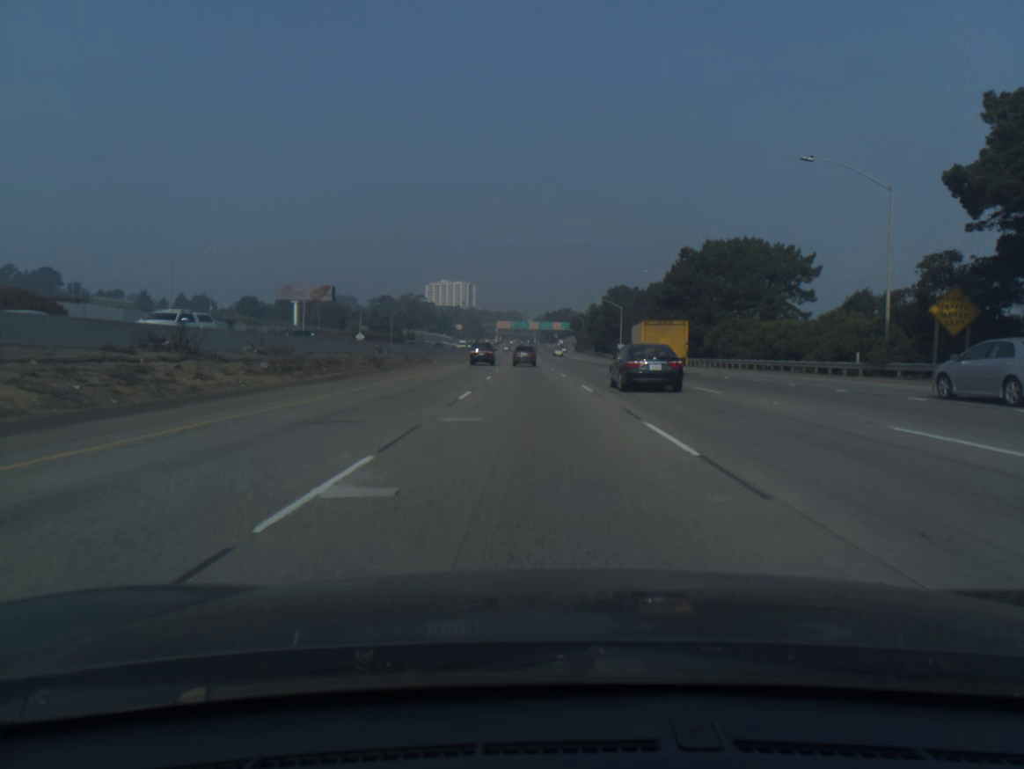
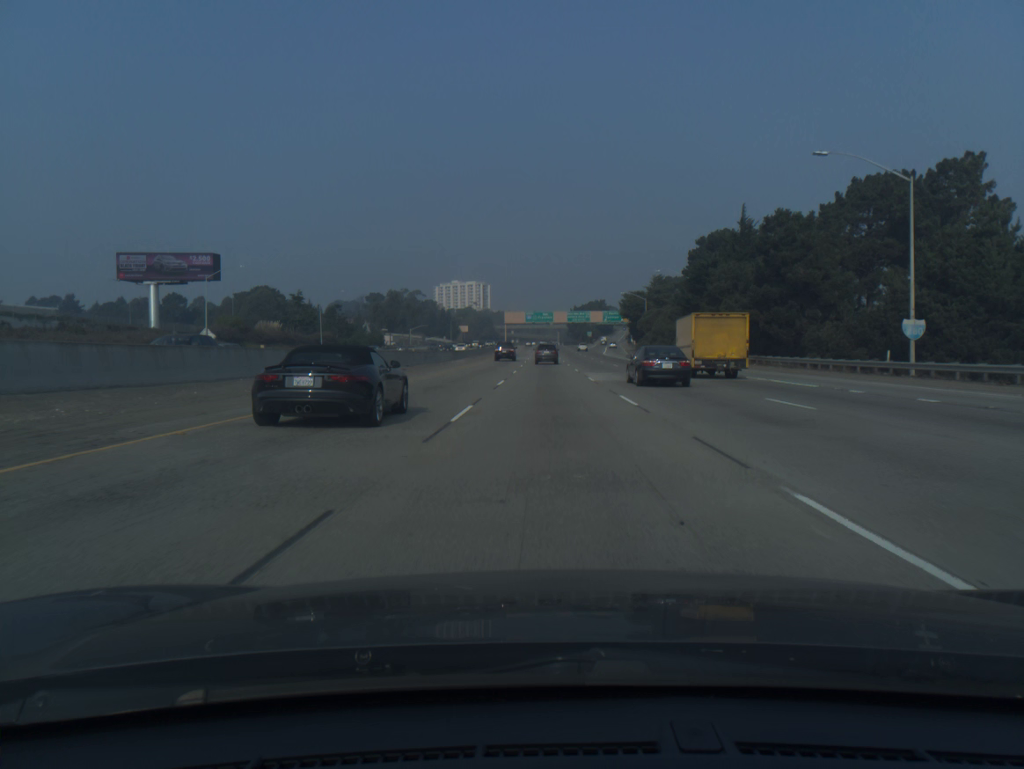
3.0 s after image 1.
(-2.3, +93.9) m; -2°
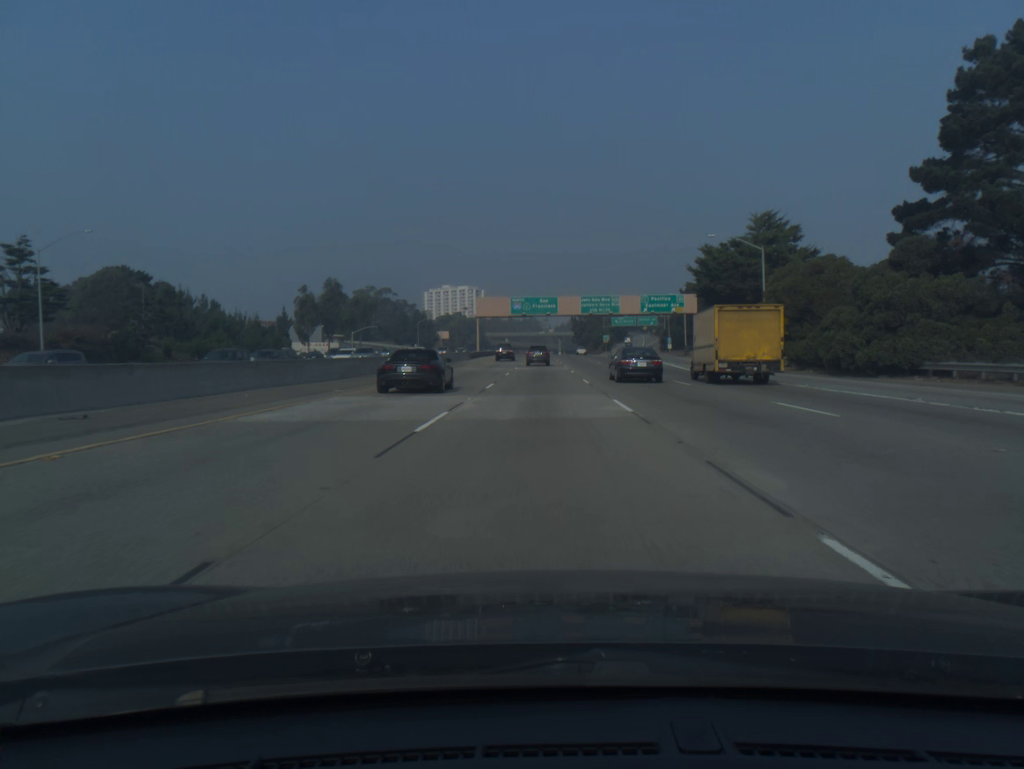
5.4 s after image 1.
(+0.4, +74.8) m; 0°
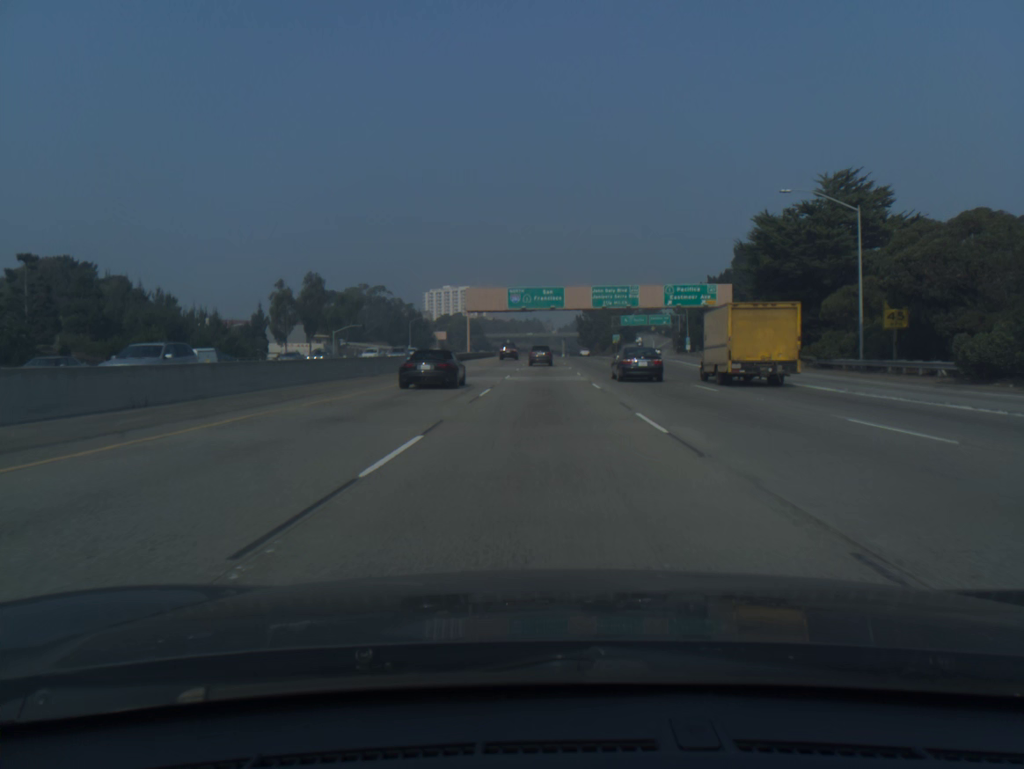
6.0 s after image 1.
(0.0, +18.6) m; 0°
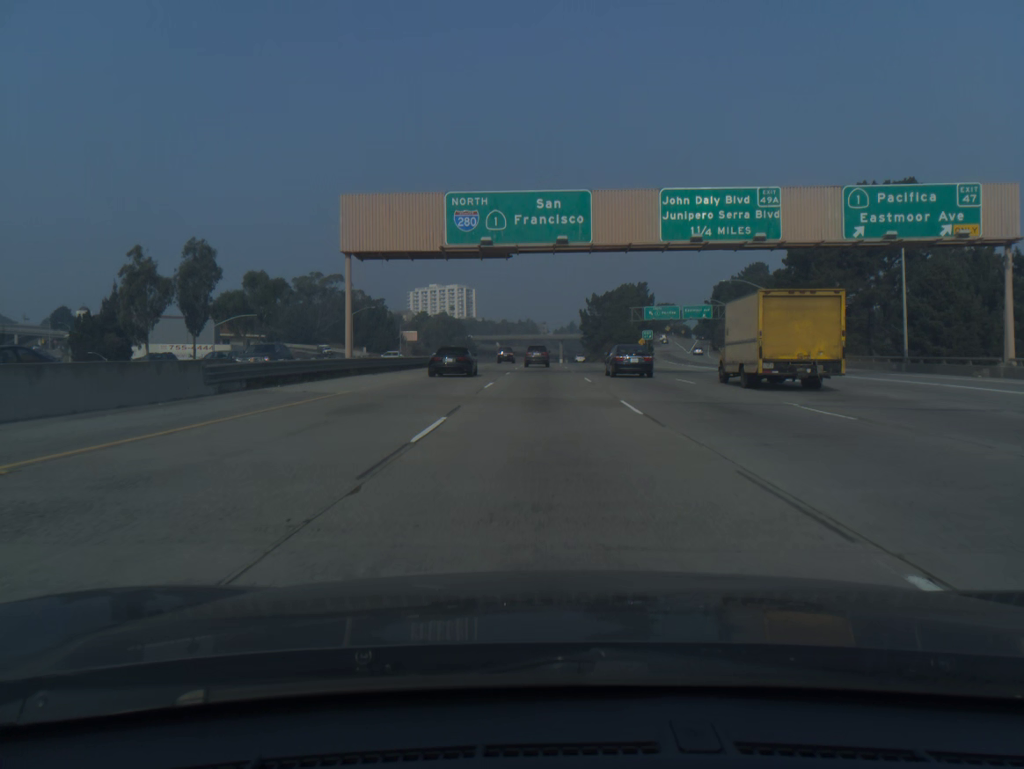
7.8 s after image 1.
(+0.1, +55.3) m; 0°
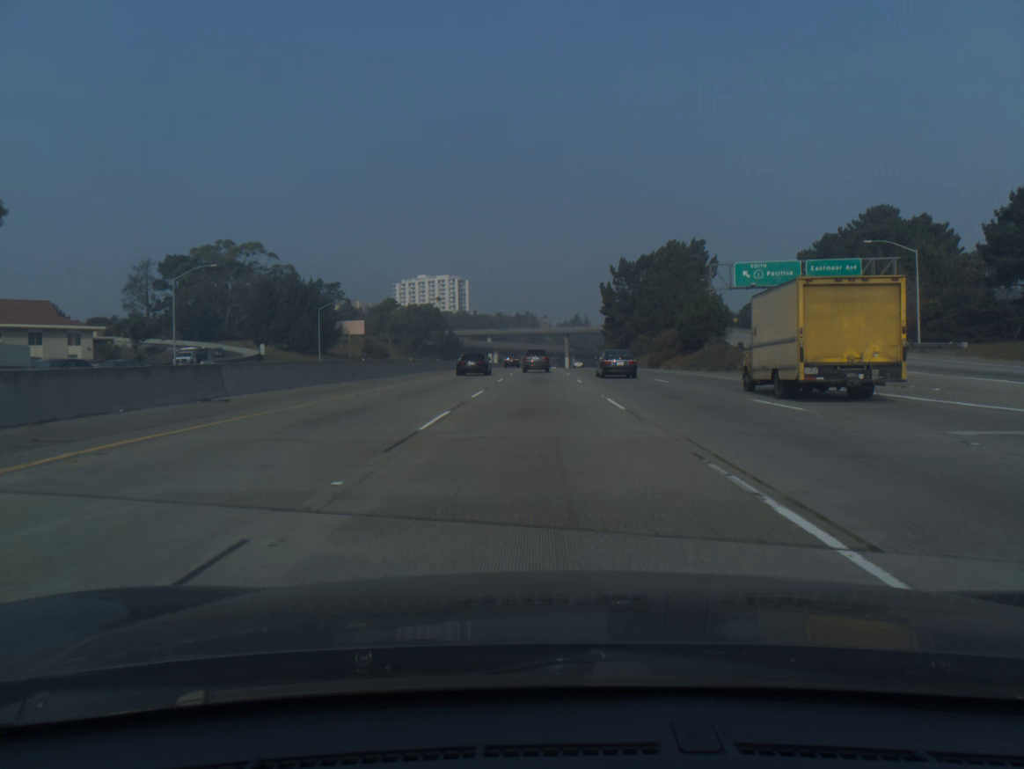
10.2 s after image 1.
(+0.2, +71.2) m; 0°
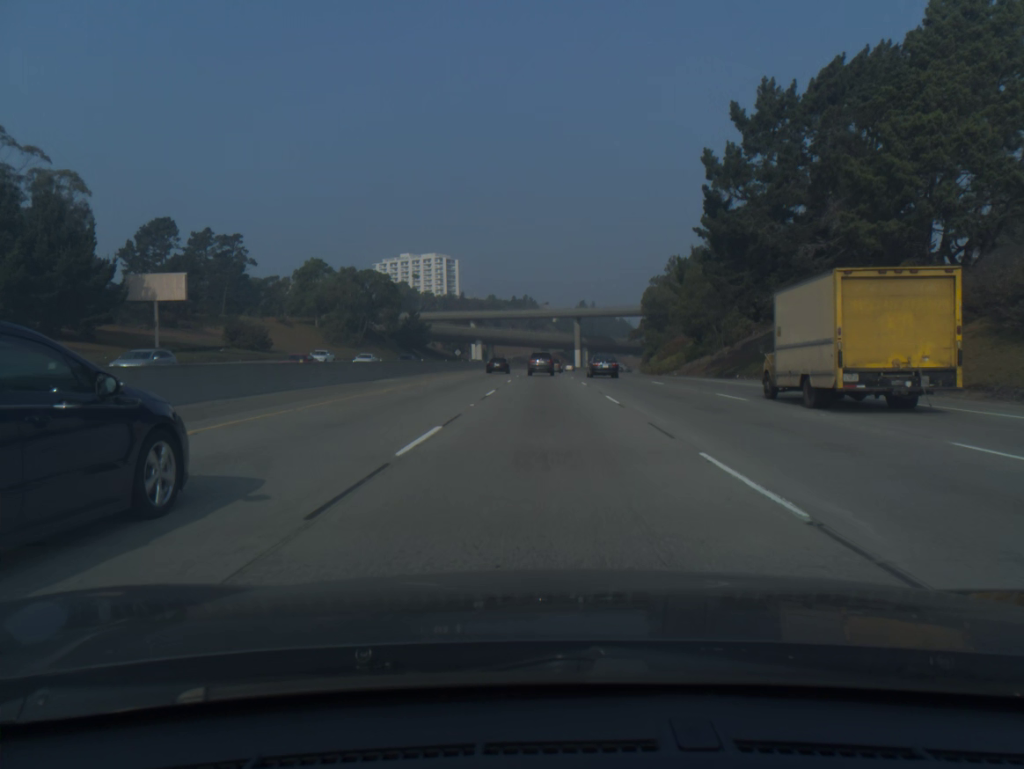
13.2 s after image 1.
(-0.3, +85.2) m; 0°
